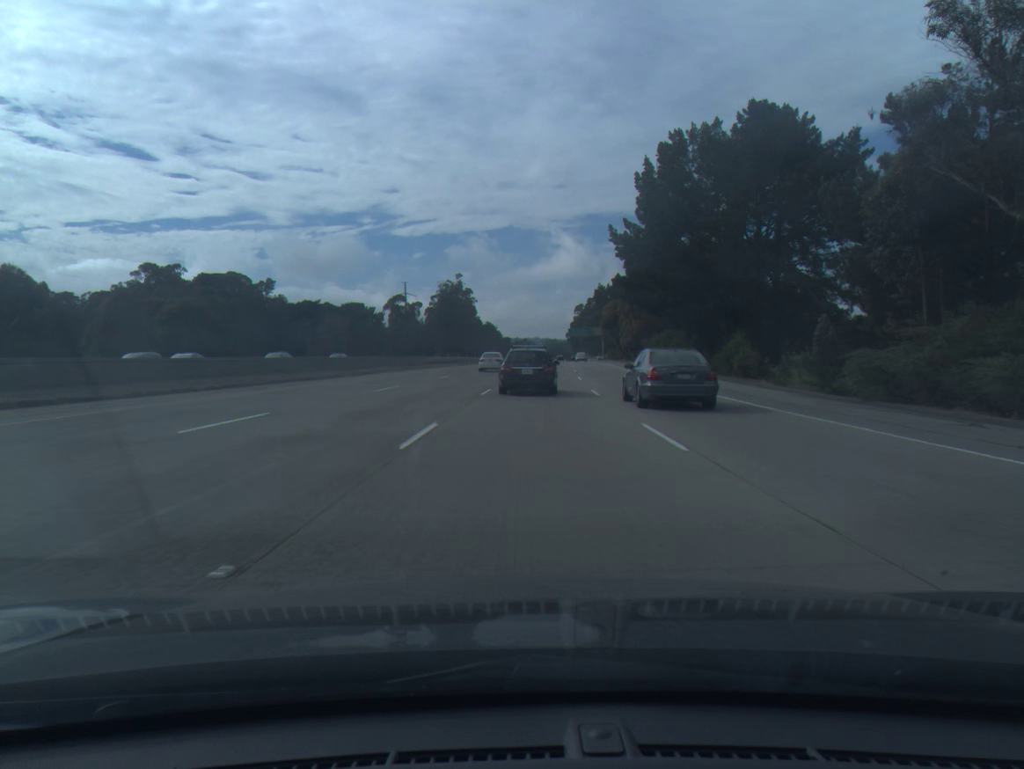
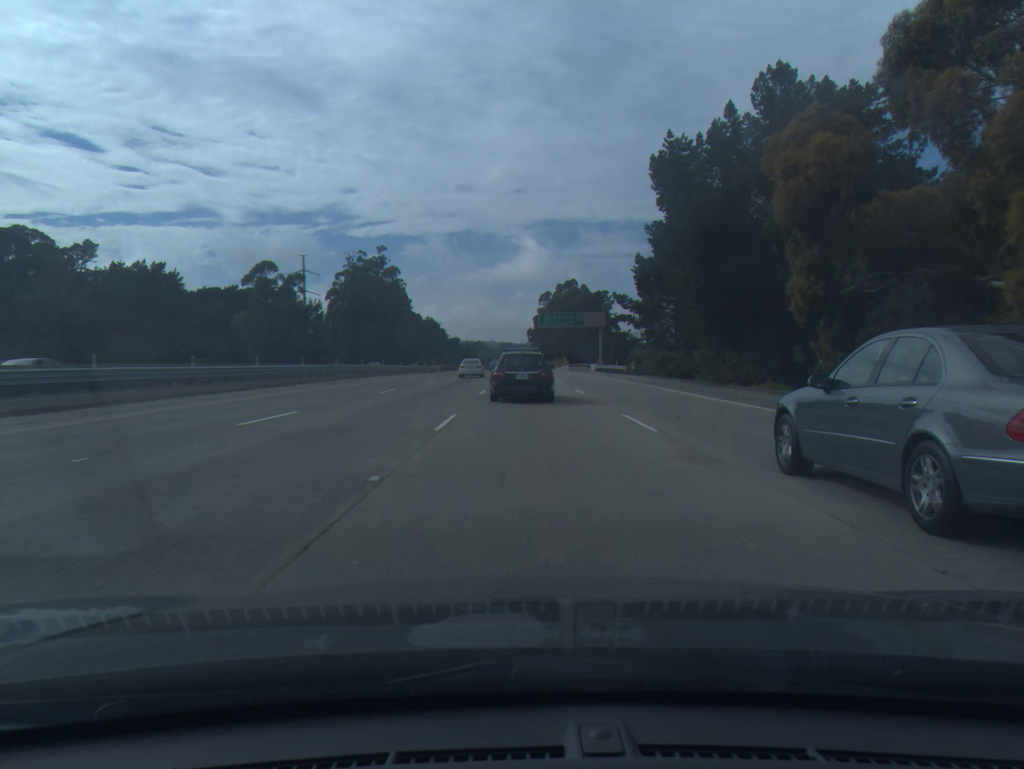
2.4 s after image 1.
(+3.5, +85.1) m; +4°
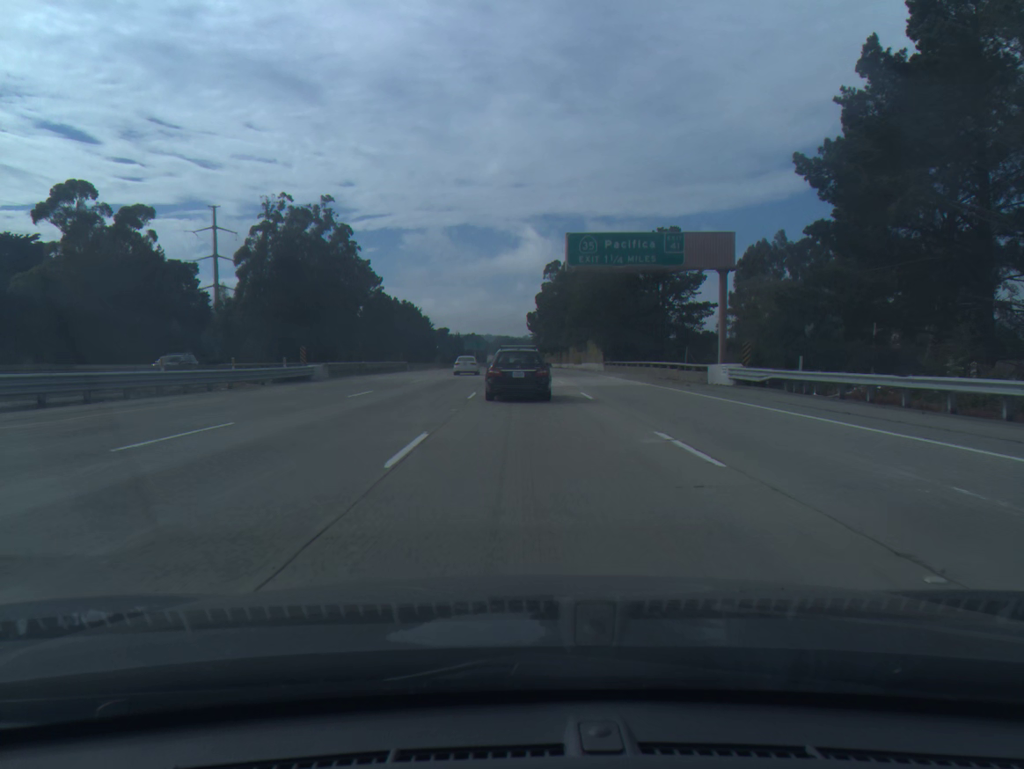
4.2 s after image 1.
(+0.1, +63.2) m; 0°
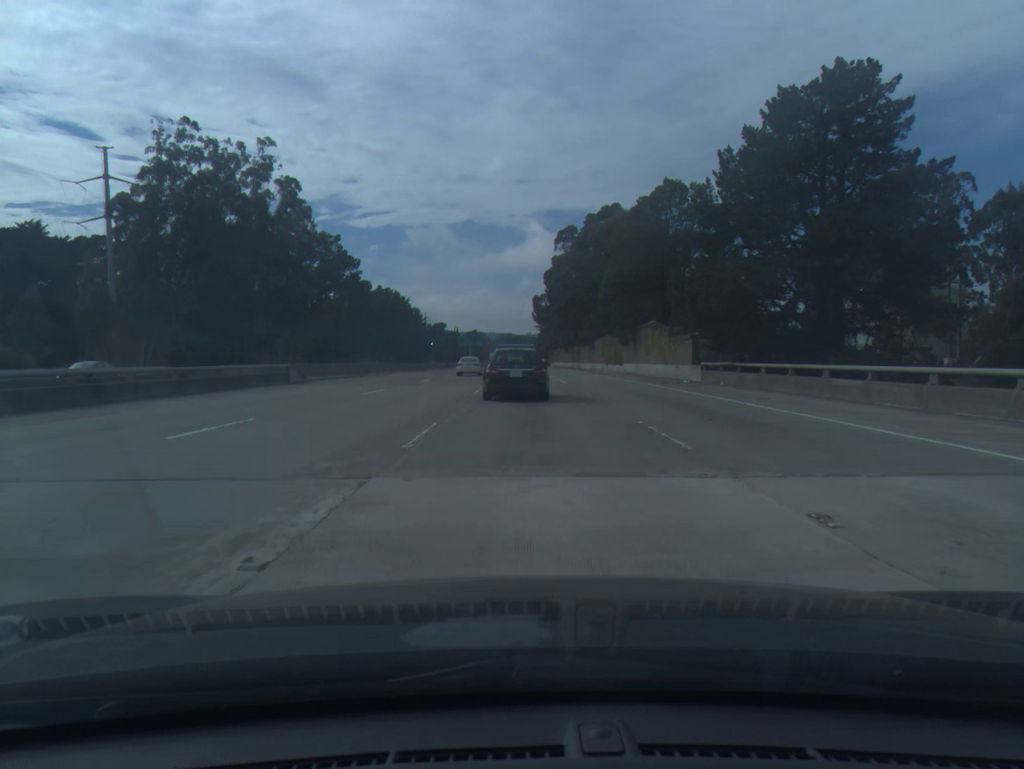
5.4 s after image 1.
(0.0, +42.3) m; 0°
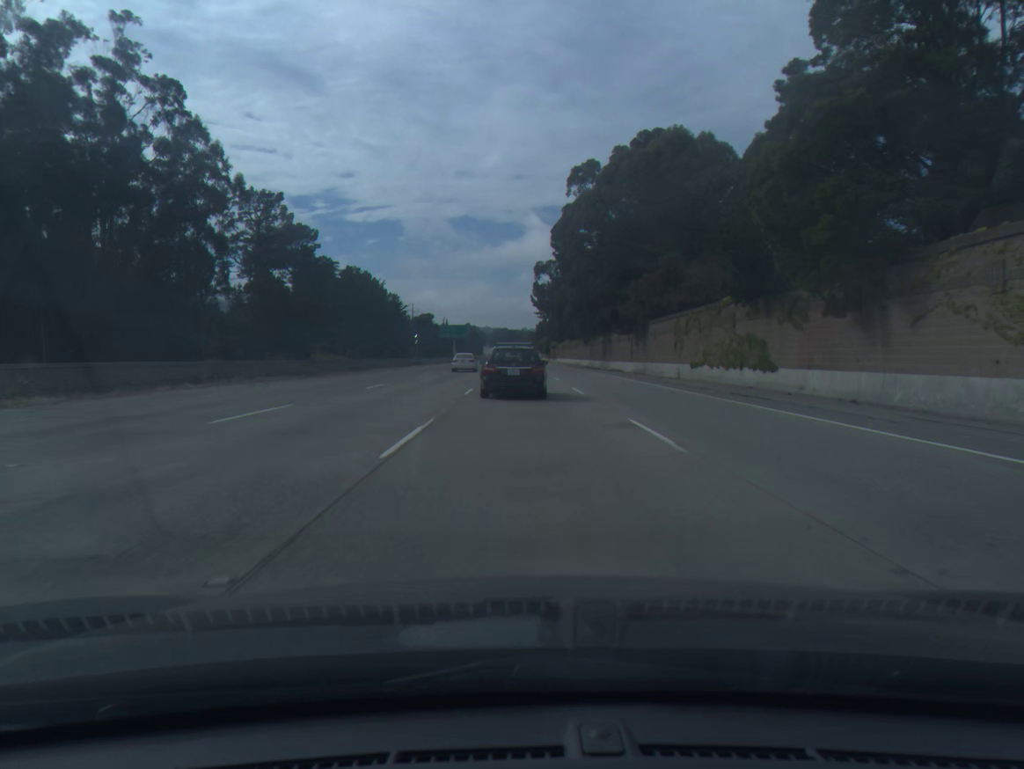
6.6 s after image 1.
(0.0, +42.3) m; 0°
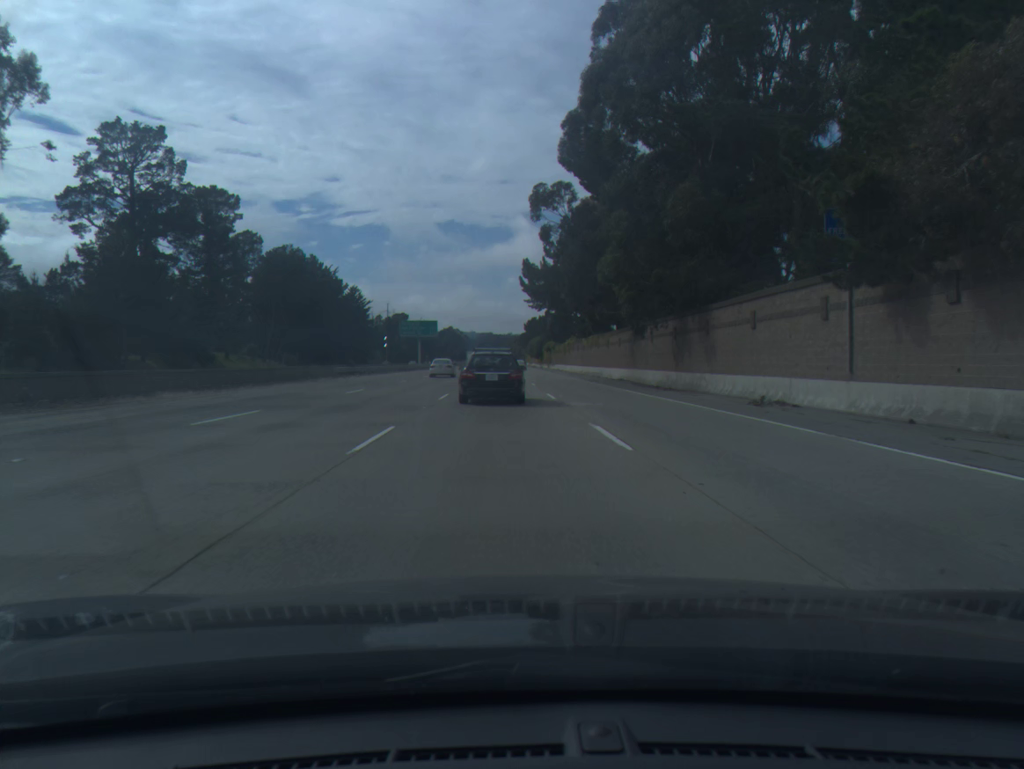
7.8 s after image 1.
(+0.3, +42.4) m; +1°
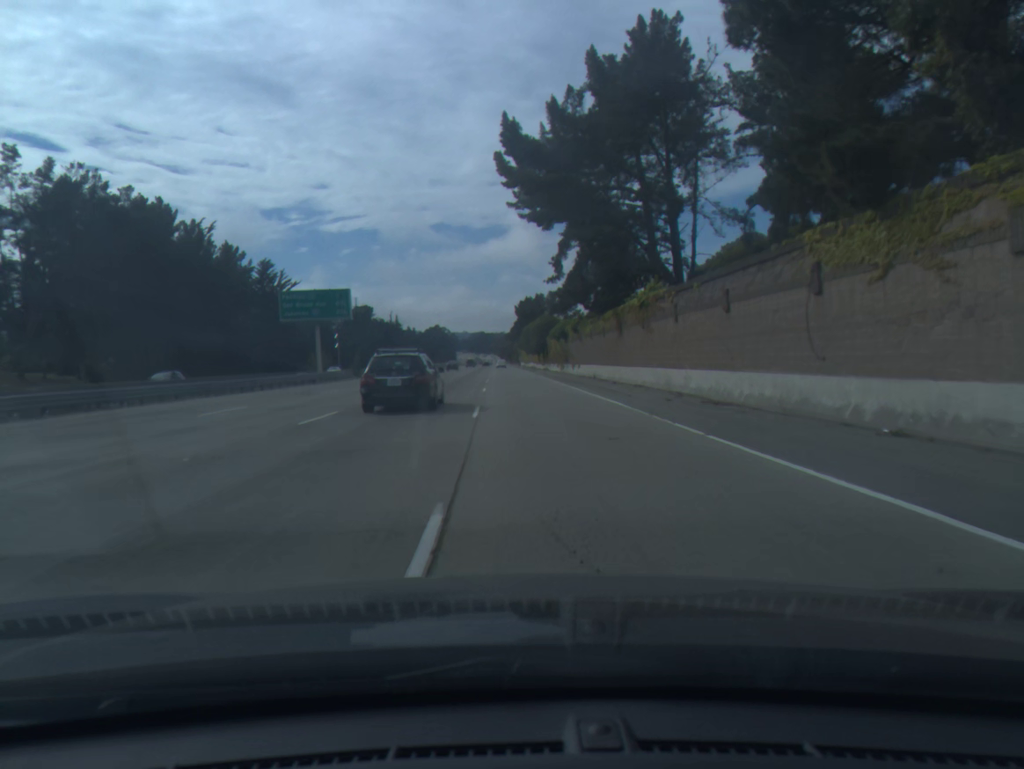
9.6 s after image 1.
(+0.9, +66.6) m; +1°
